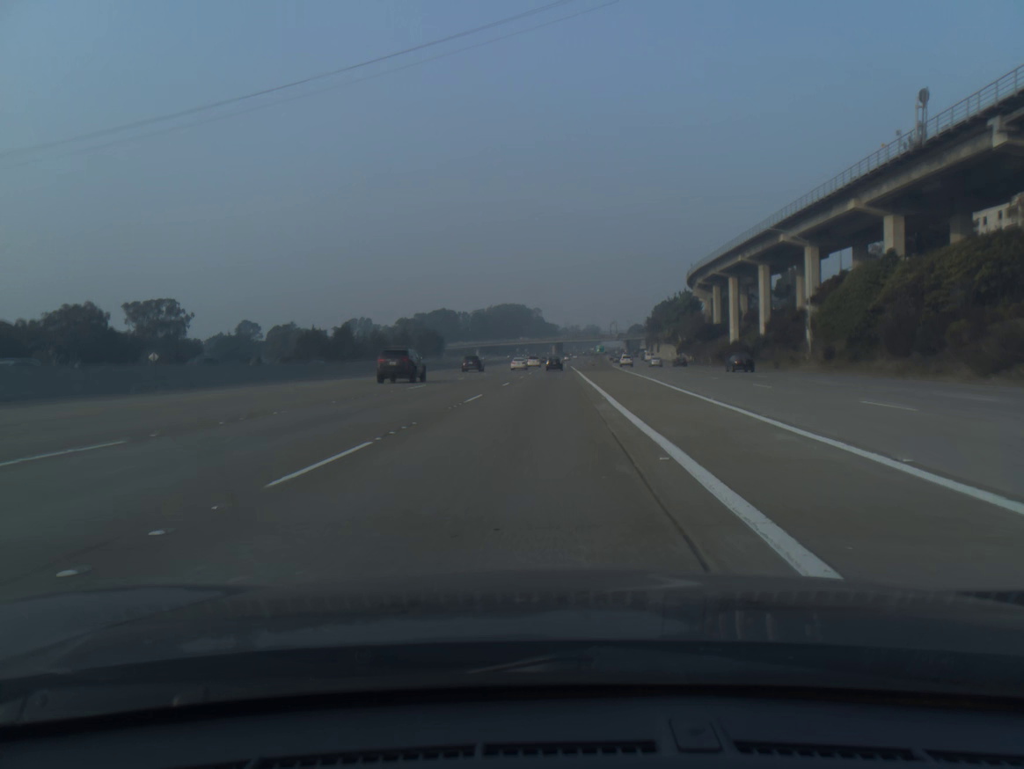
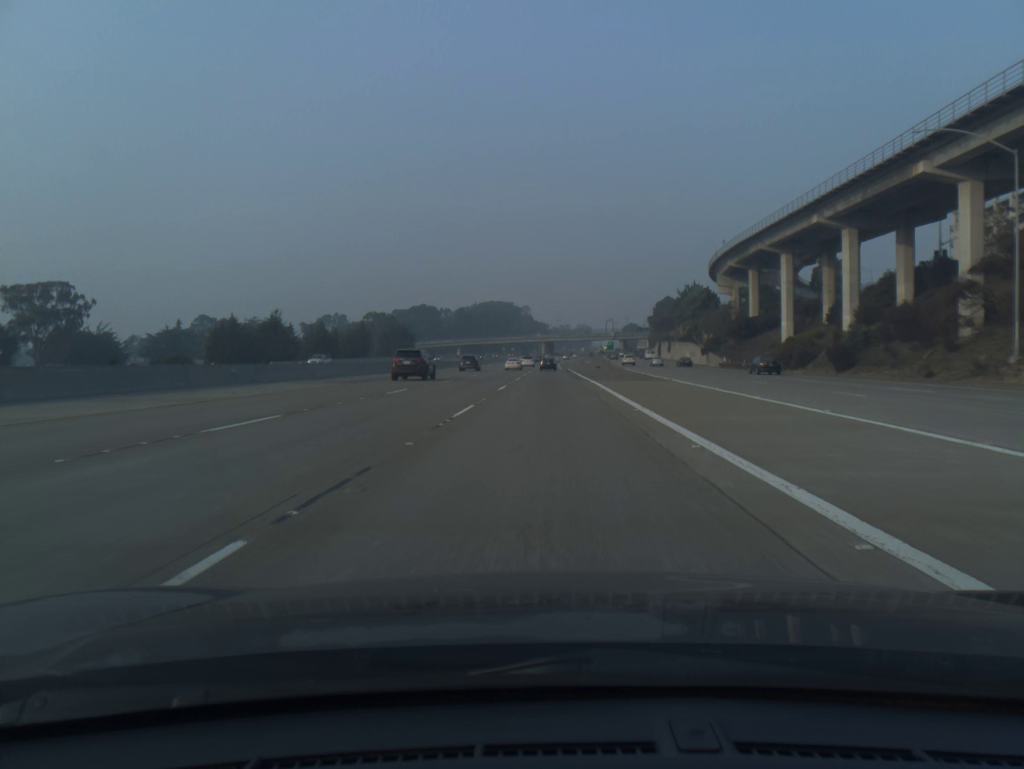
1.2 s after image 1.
(+0.1, +34.5) m; +1°
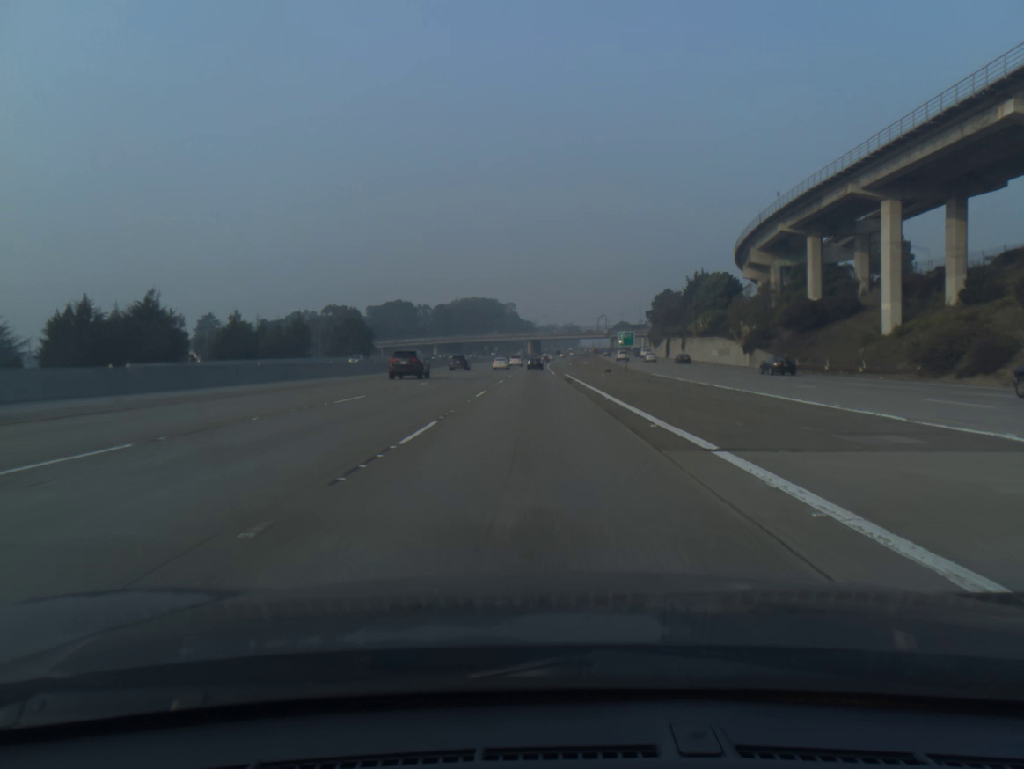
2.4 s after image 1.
(+0.4, +34.5) m; +1°
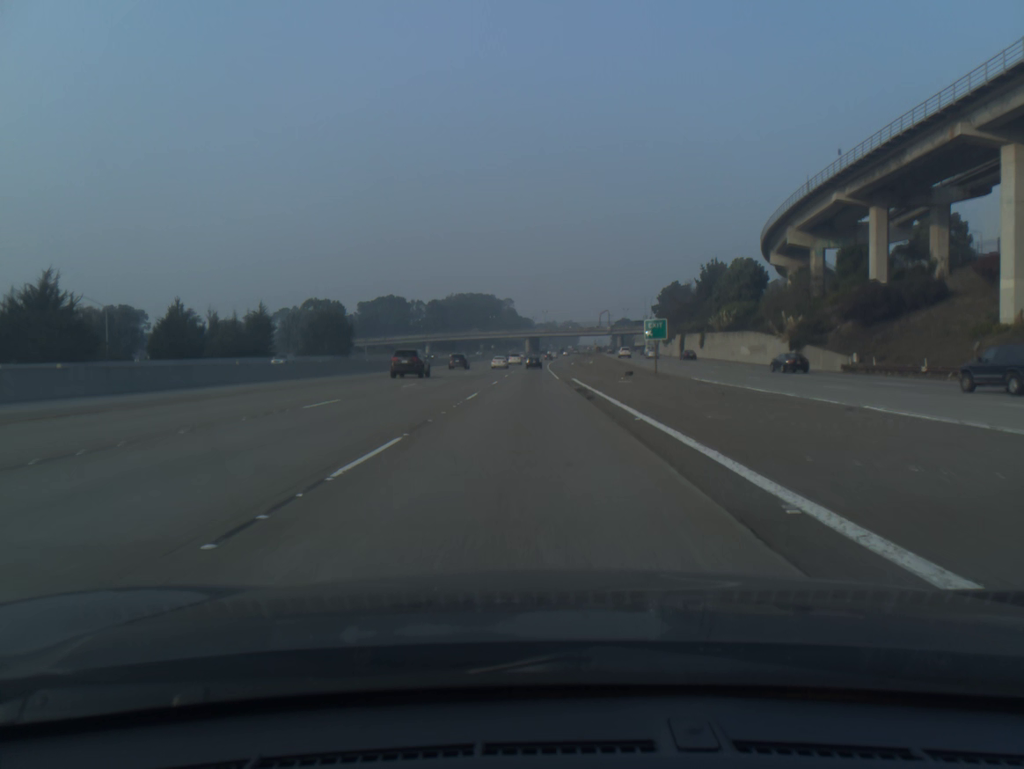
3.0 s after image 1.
(0.0, +17.2) m; 0°
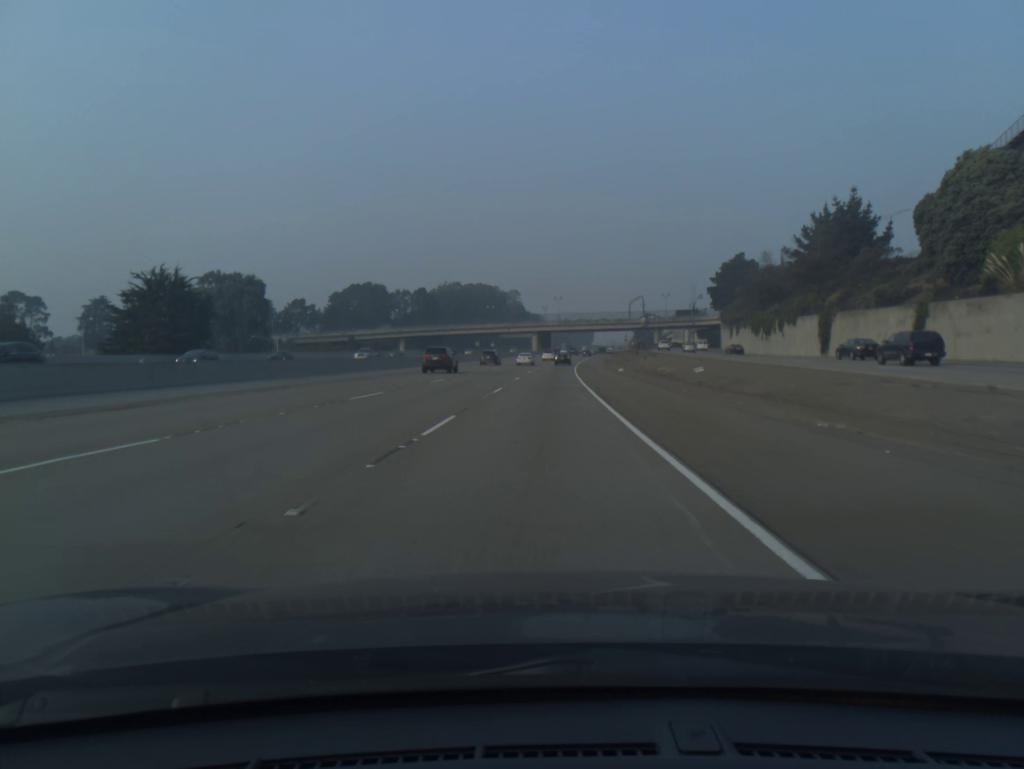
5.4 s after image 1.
(-0.4, +69.0) m; -1°
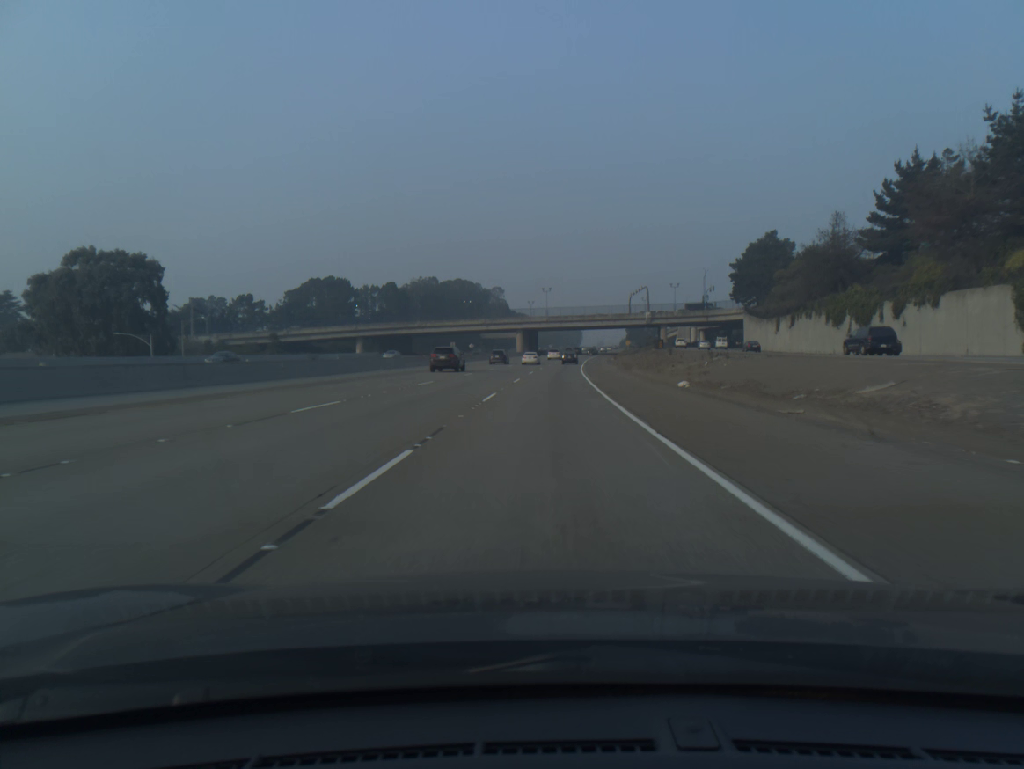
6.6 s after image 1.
(+0.2, +34.5) m; +1°
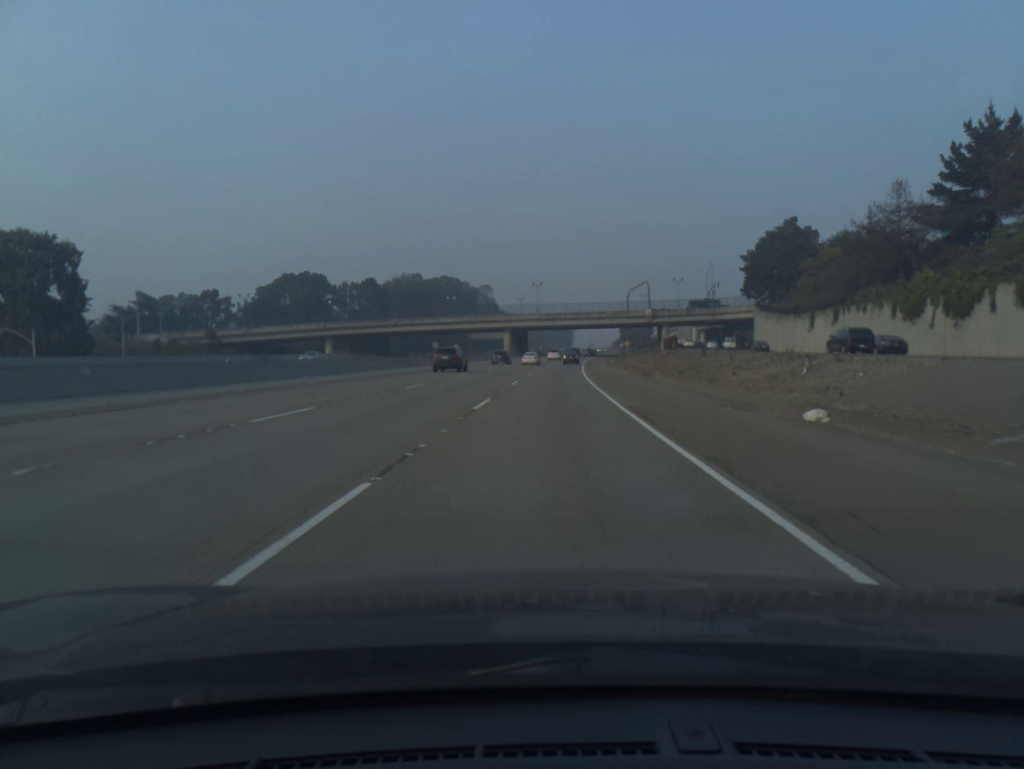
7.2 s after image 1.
(+0.1, +17.2) m; +1°
